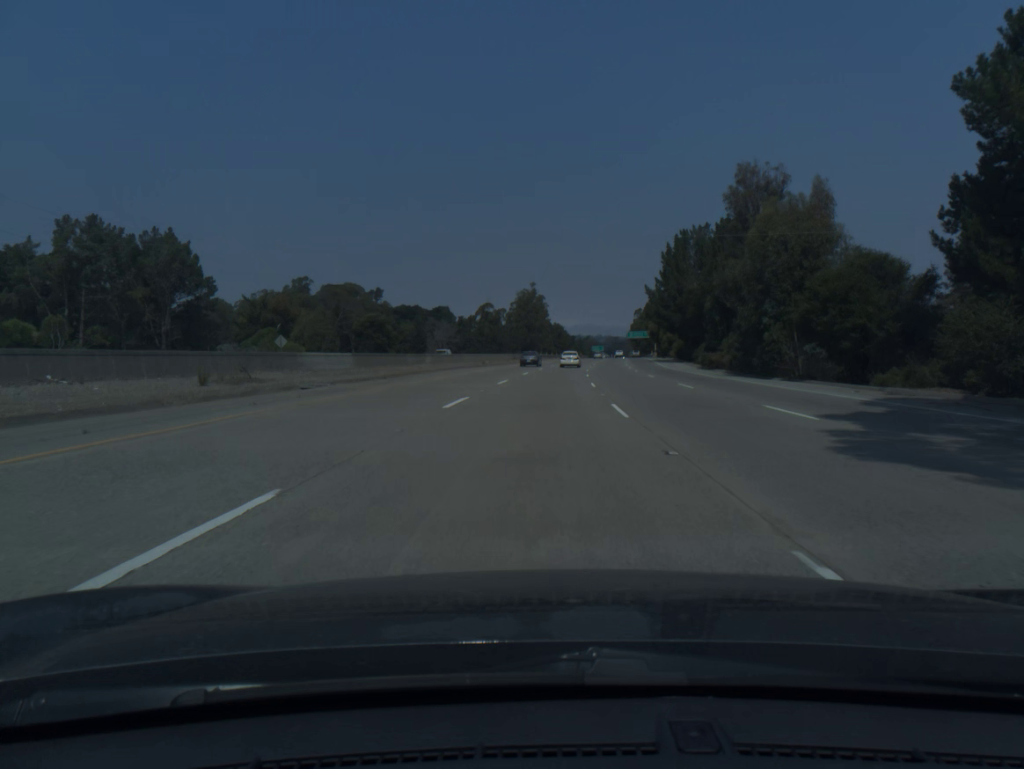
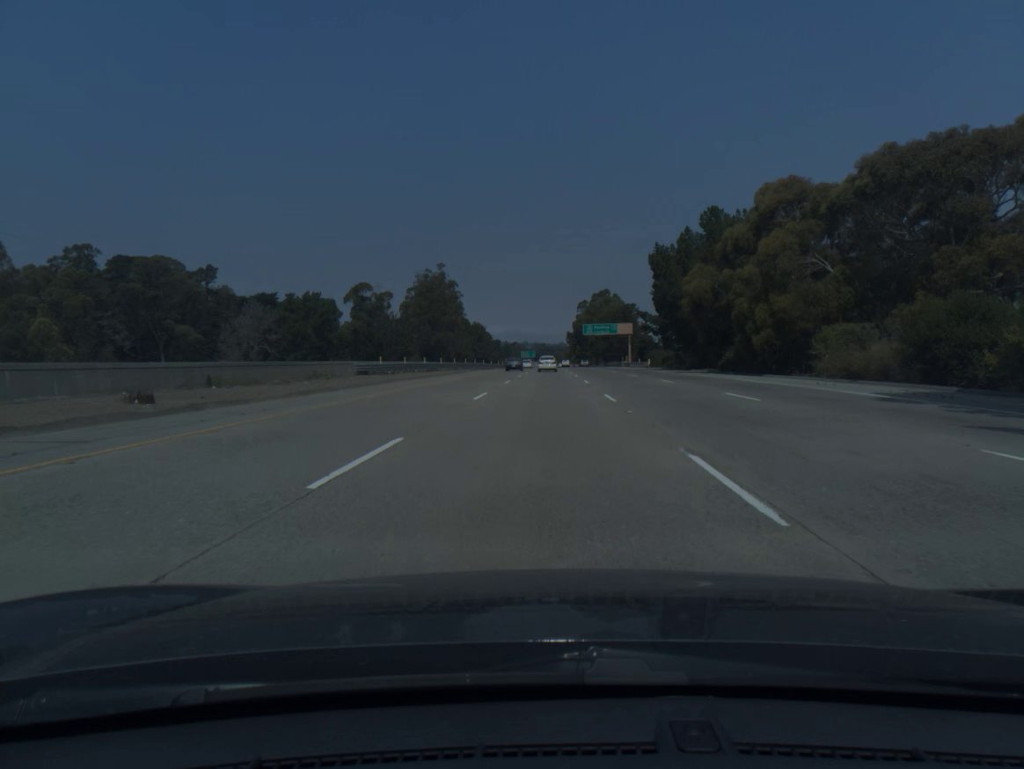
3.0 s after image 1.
(+5.3, +97.1) m; +5°
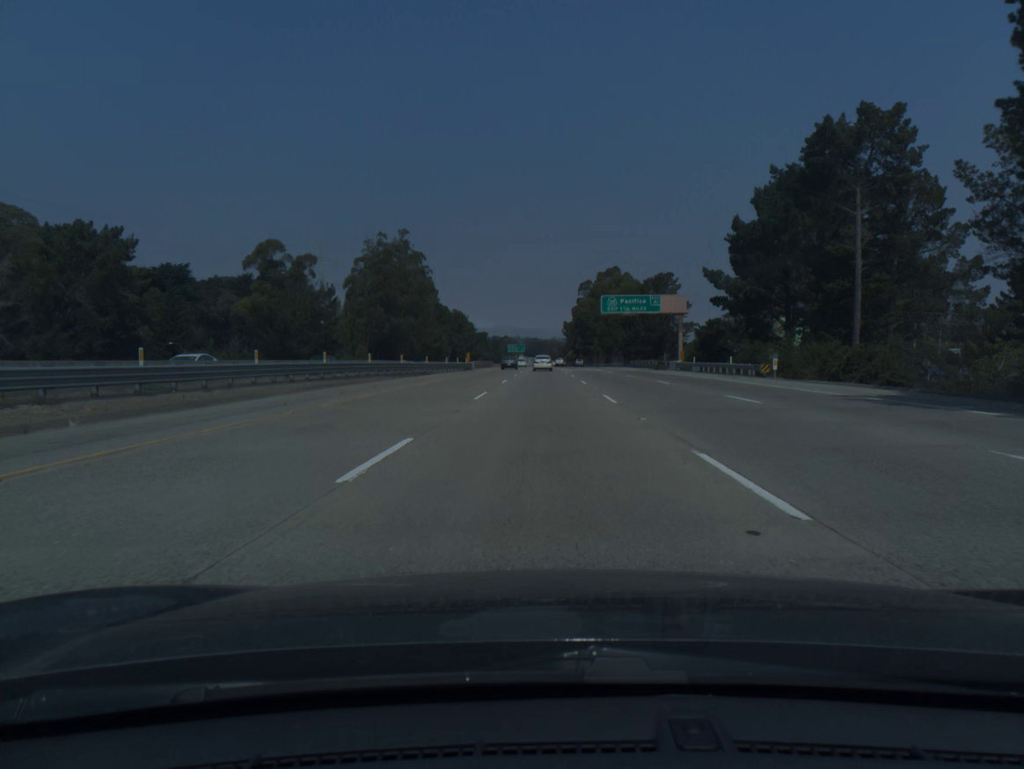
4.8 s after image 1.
(+0.5, +58.8) m; +1°
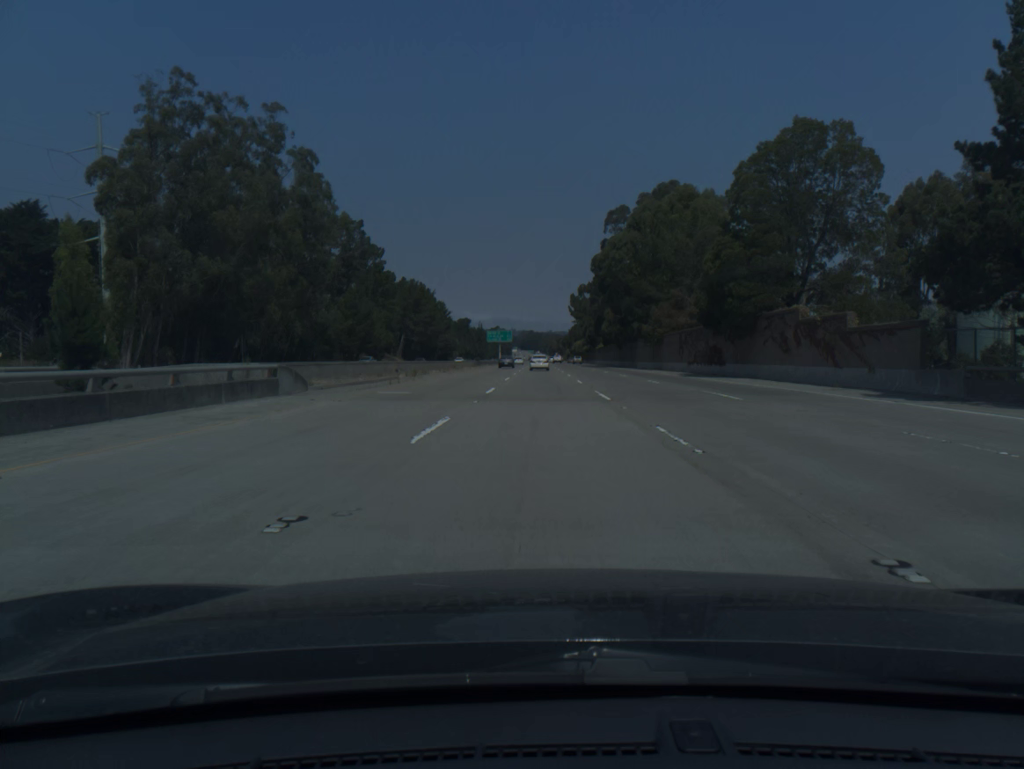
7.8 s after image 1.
(+0.3, +98.6) m; 0°
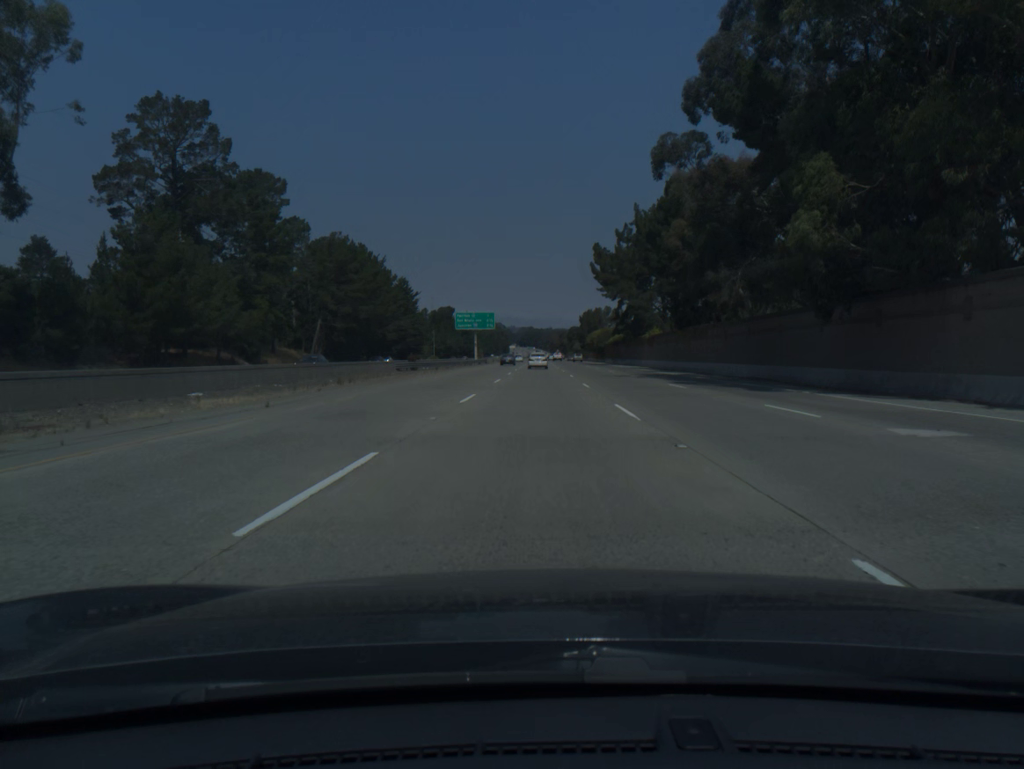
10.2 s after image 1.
(+0.1, +79.1) m; 0°
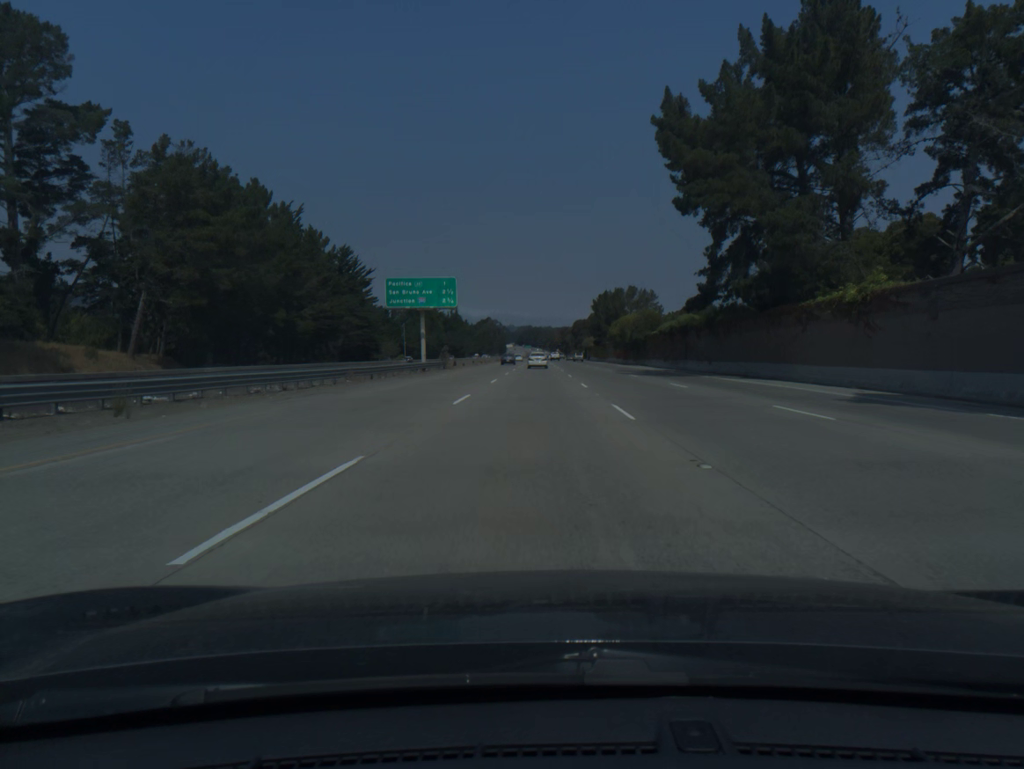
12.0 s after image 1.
(0.0, +59.3) m; 0°
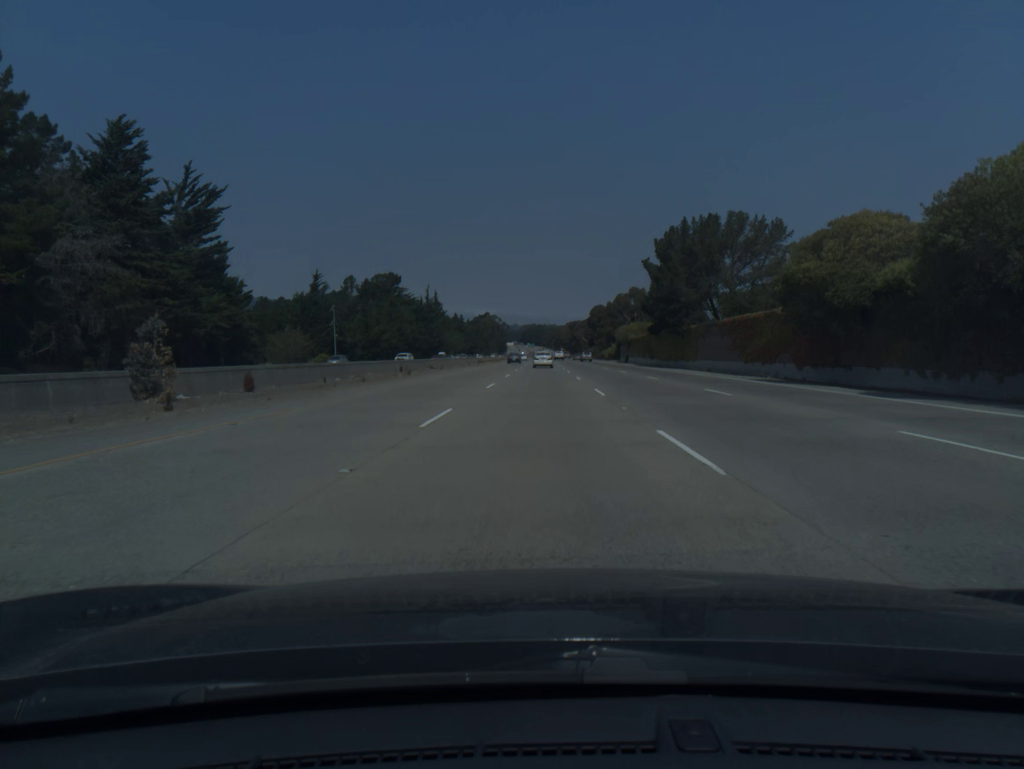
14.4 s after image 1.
(-0.2, +79.1) m; 0°
